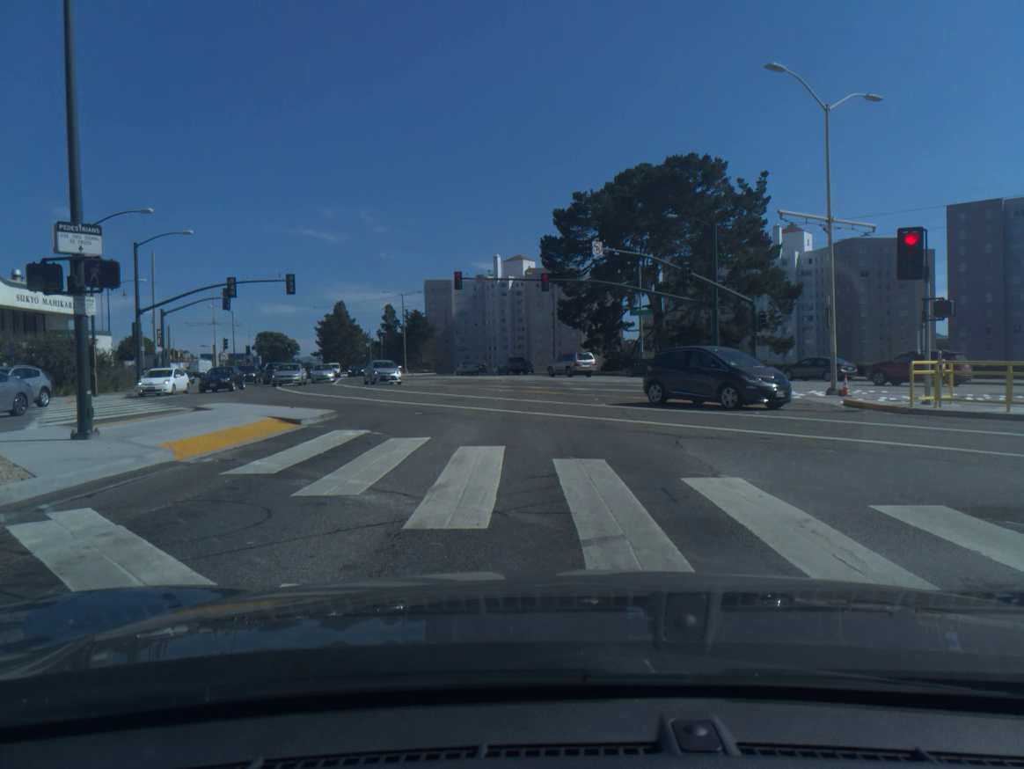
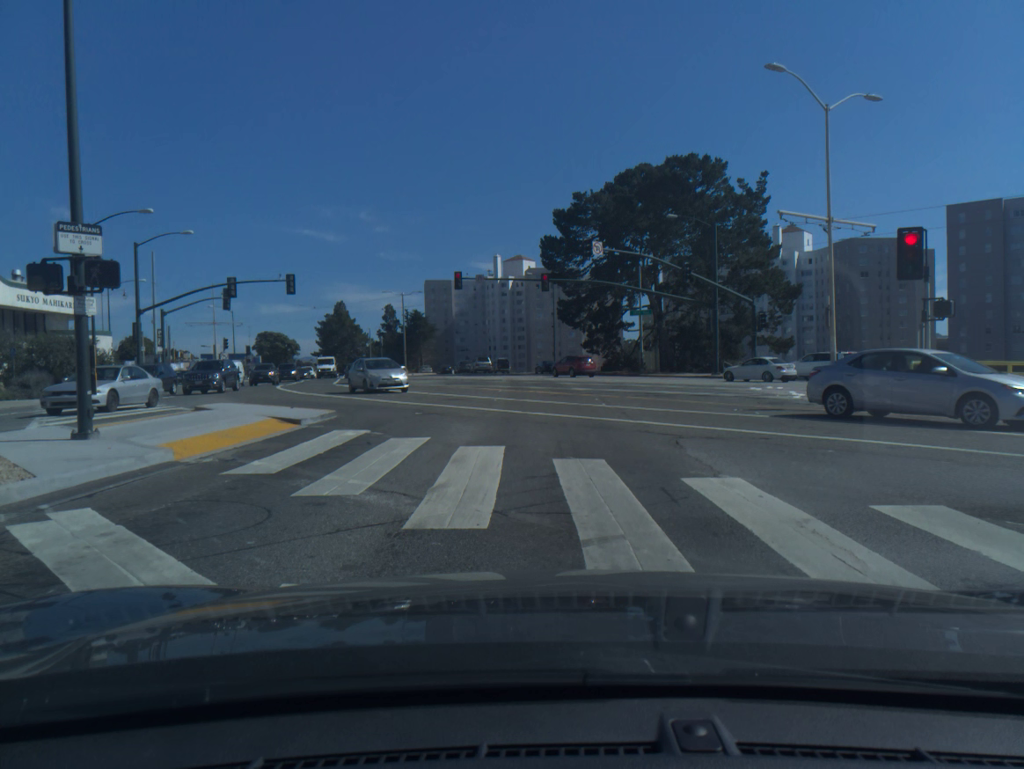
(0.0, 0.0) m; 0°
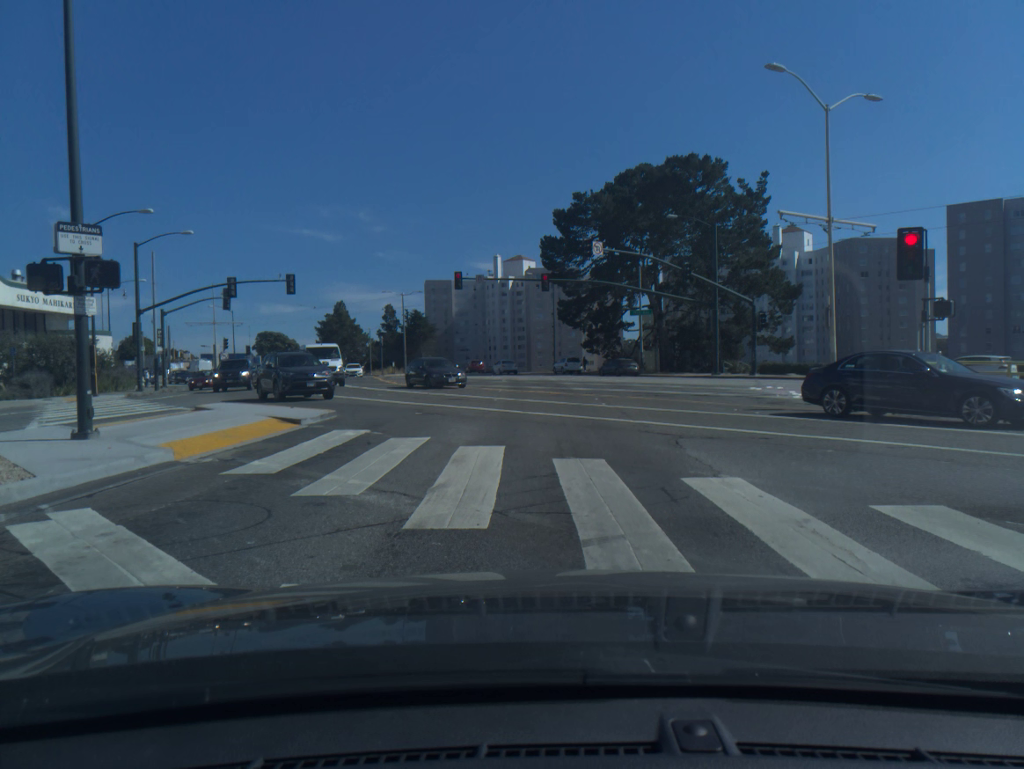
(0.0, 0.0) m; 0°
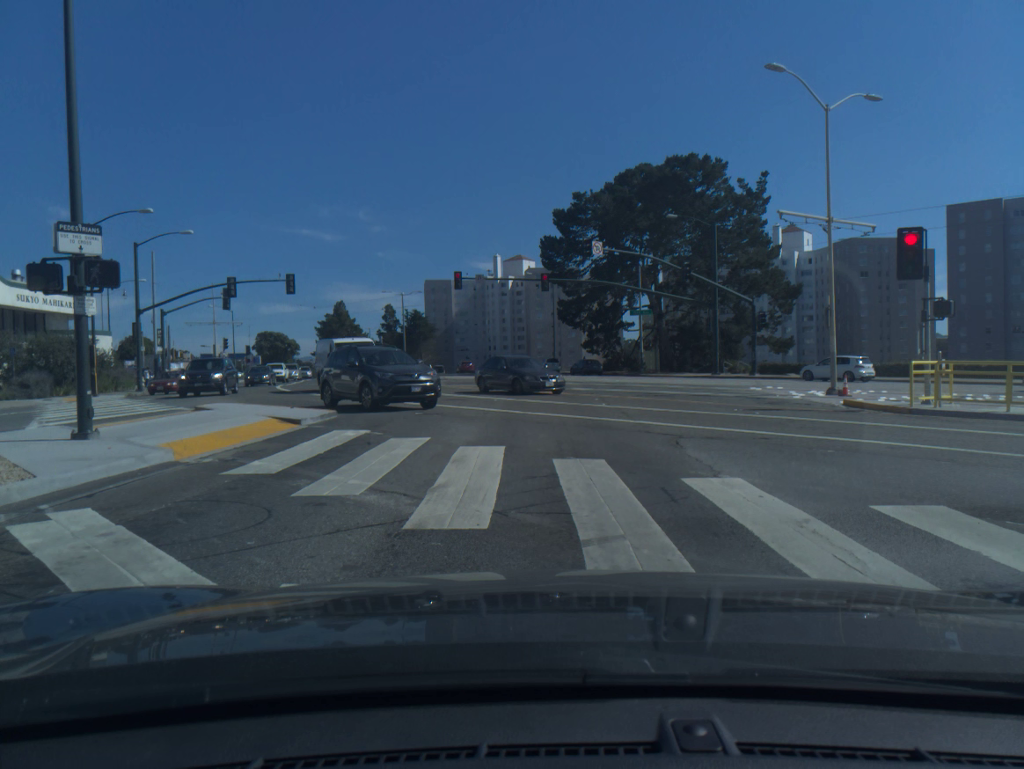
(0.0, 0.0) m; 0°
